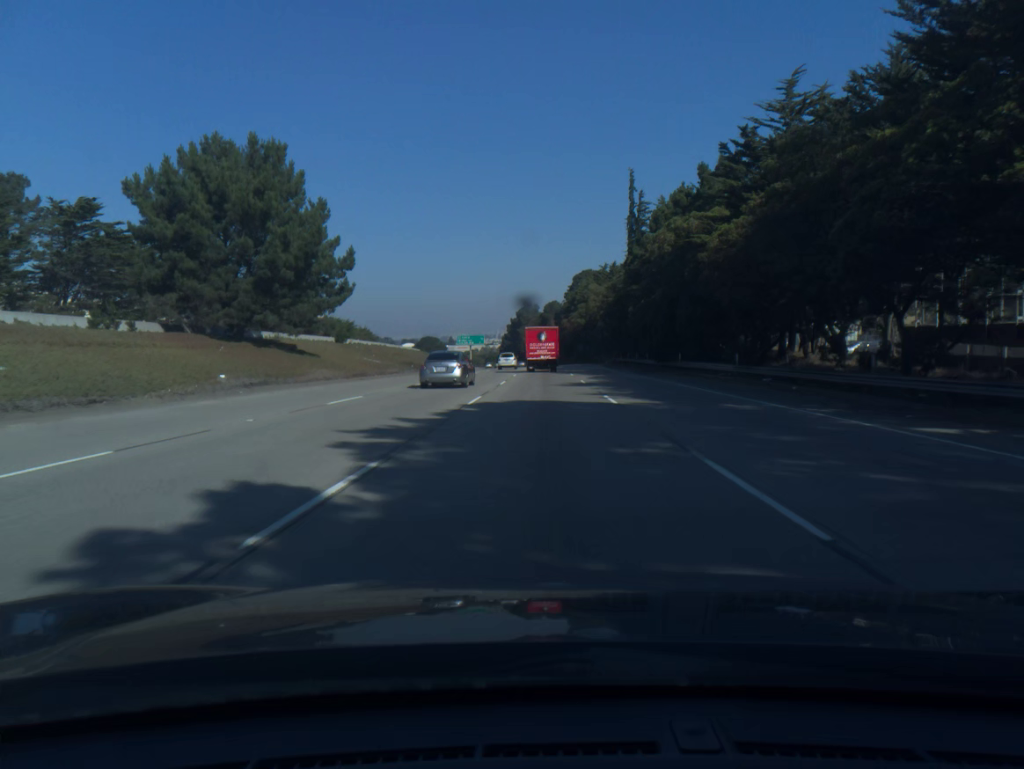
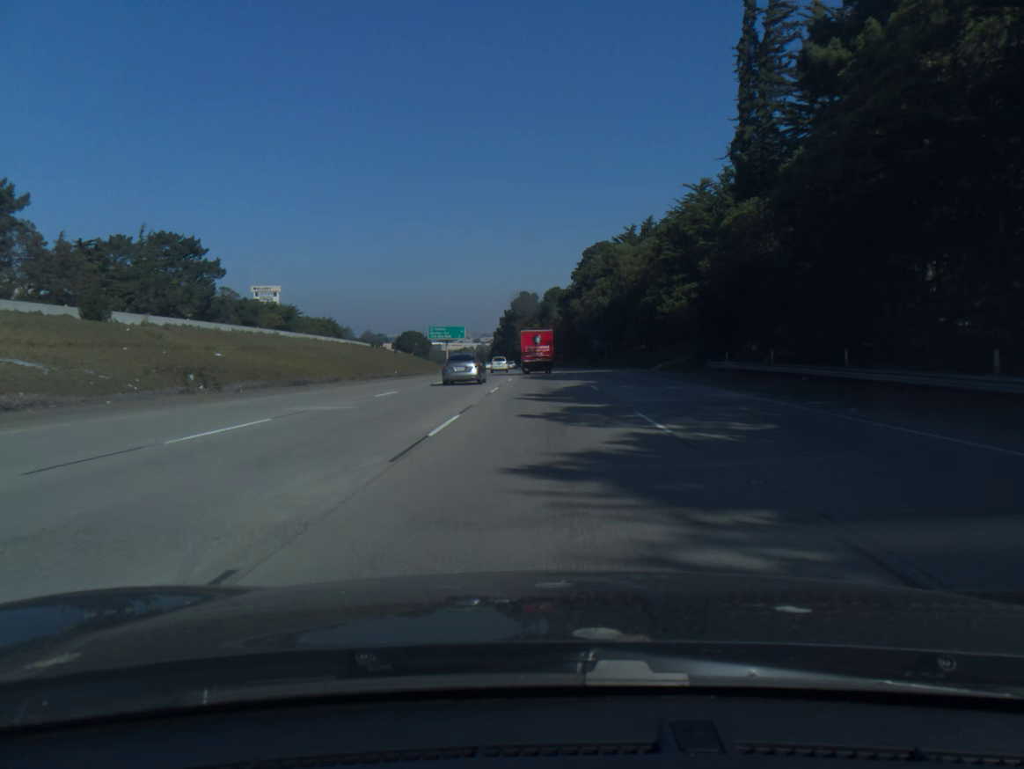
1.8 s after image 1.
(-0.1, +51.4) m; 0°
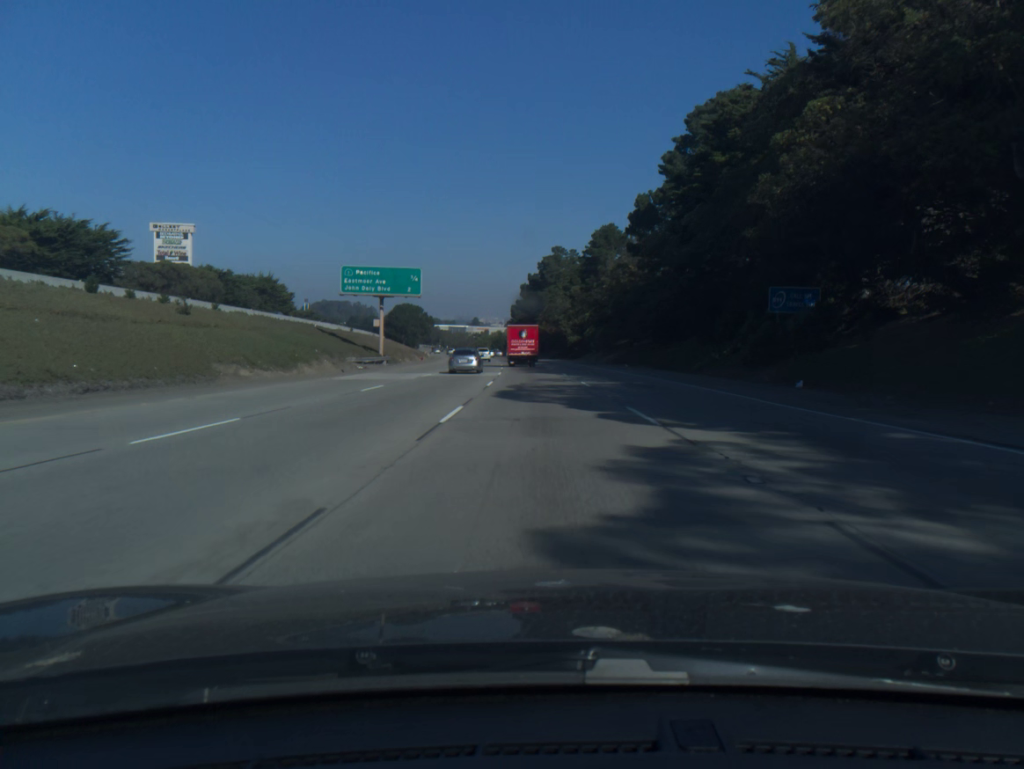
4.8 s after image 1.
(-1.0, +86.4) m; -2°
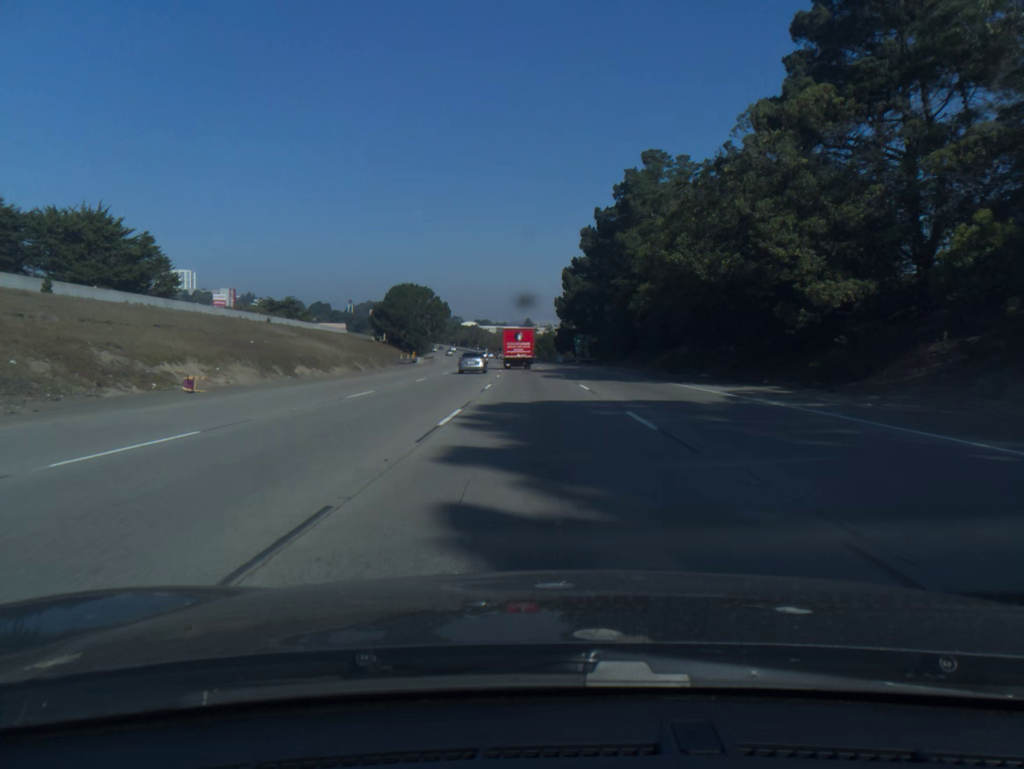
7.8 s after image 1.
(-2.9, +87.8) m; -4°
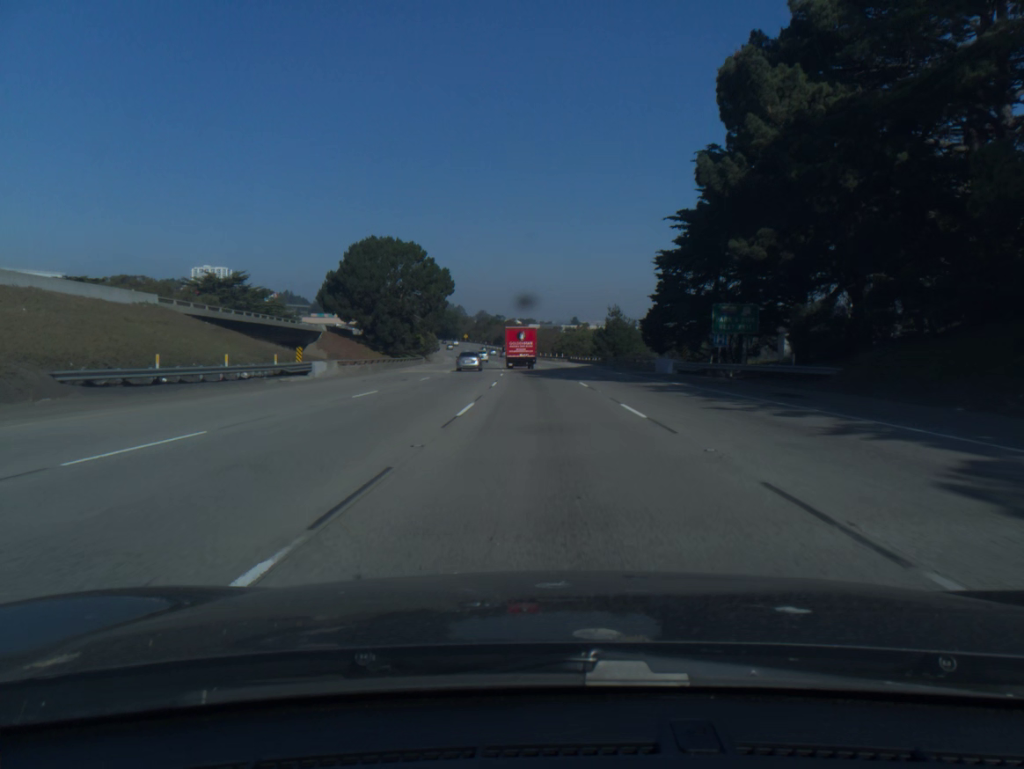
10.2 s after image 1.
(-2.2, +70.9) m; -3°
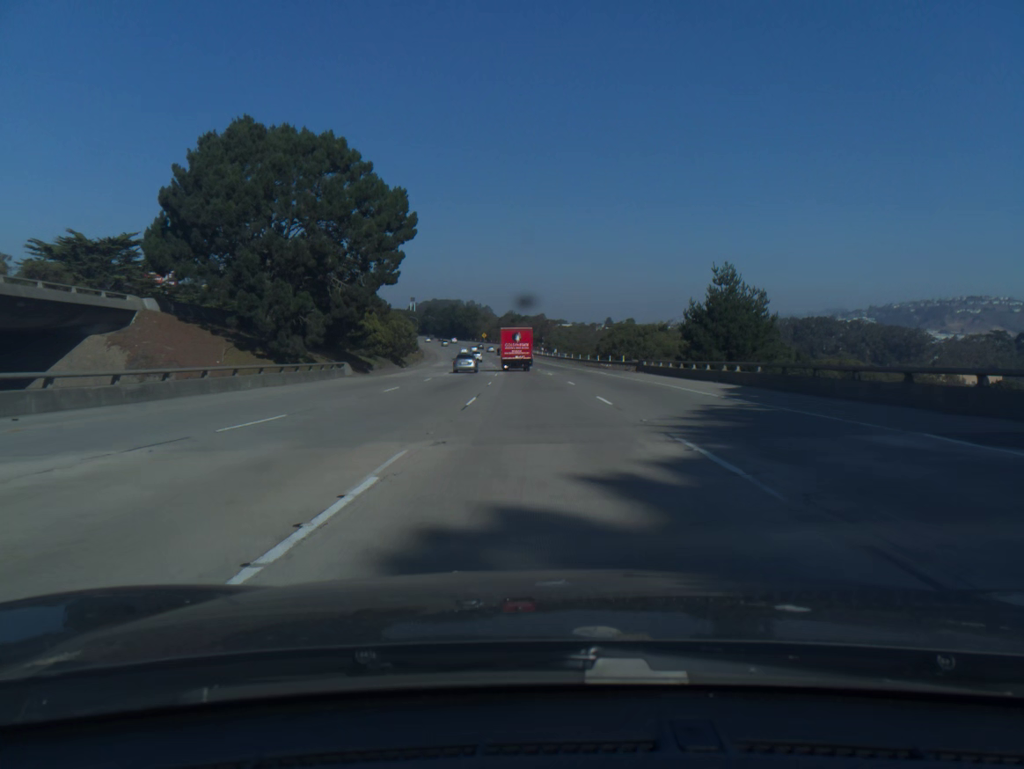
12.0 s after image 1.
(-1.0, +53.3) m; -2°
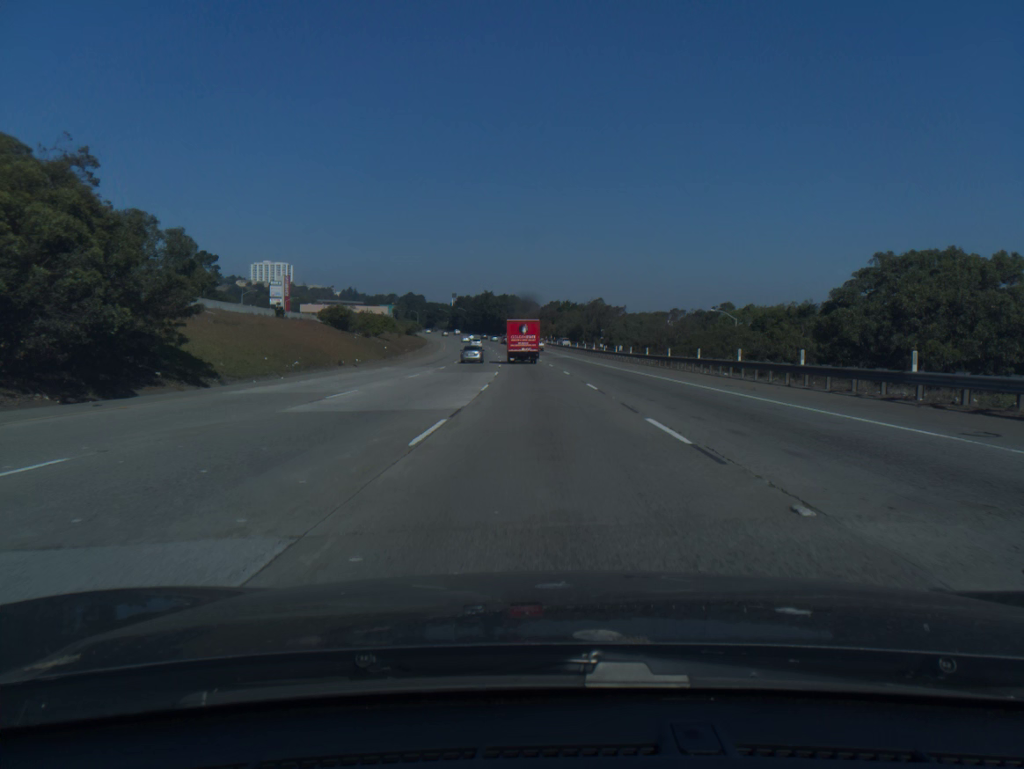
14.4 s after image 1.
(-2.3, +70.6) m; -3°
